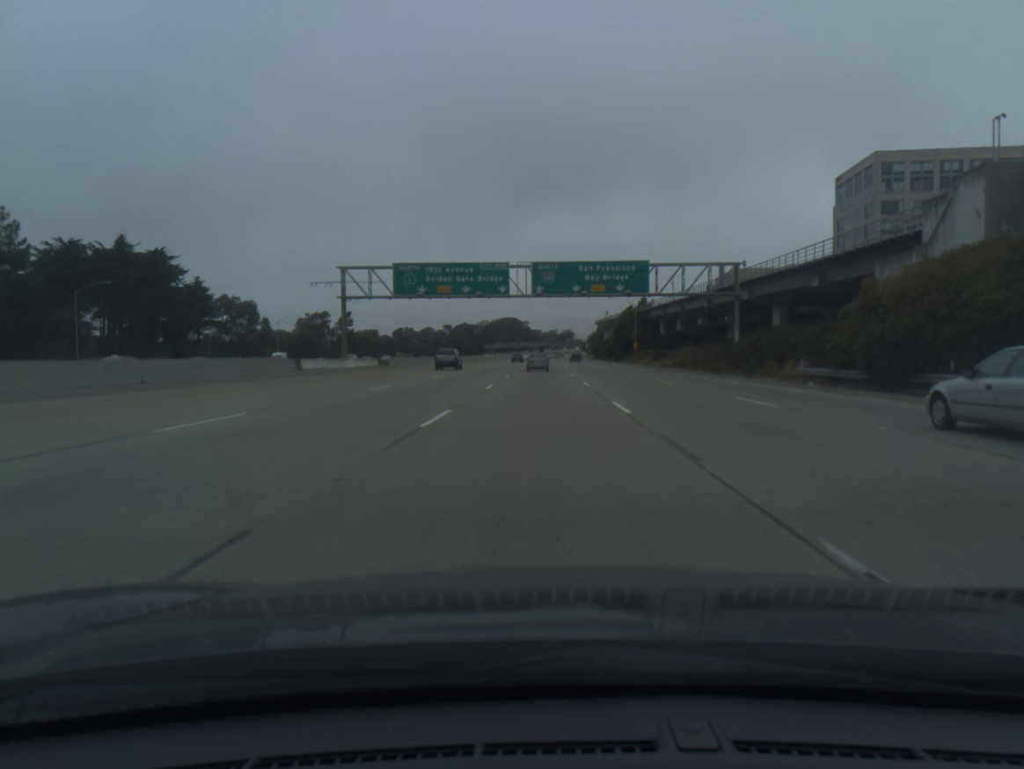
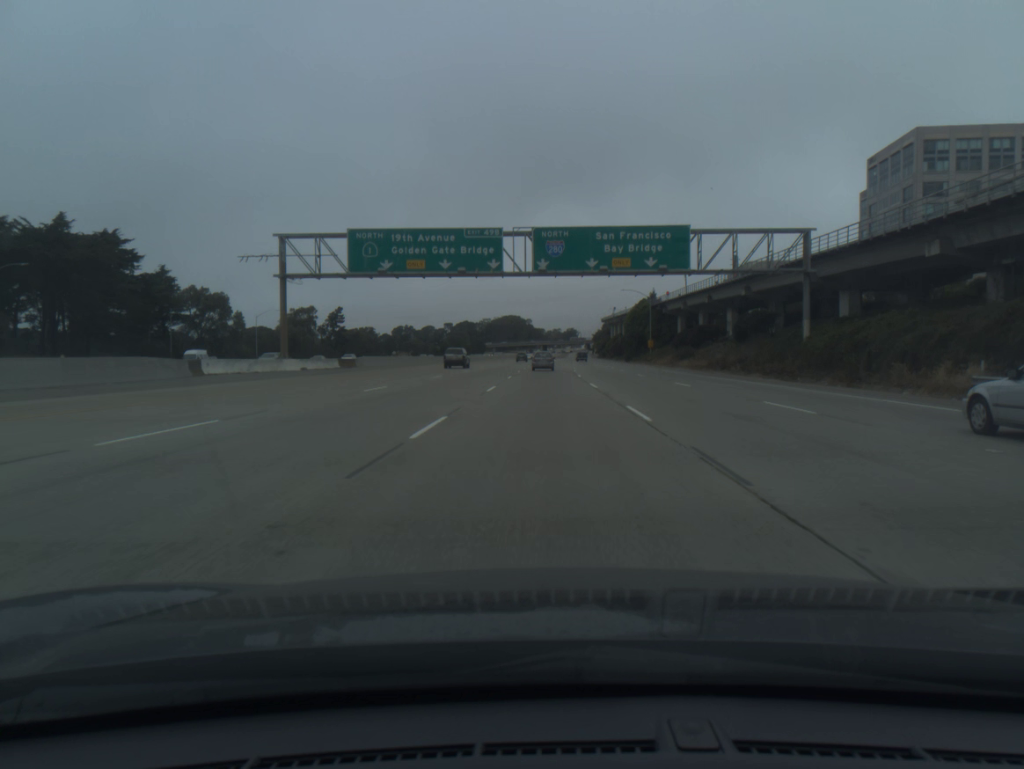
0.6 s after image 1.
(0.0, +16.4) m; 0°
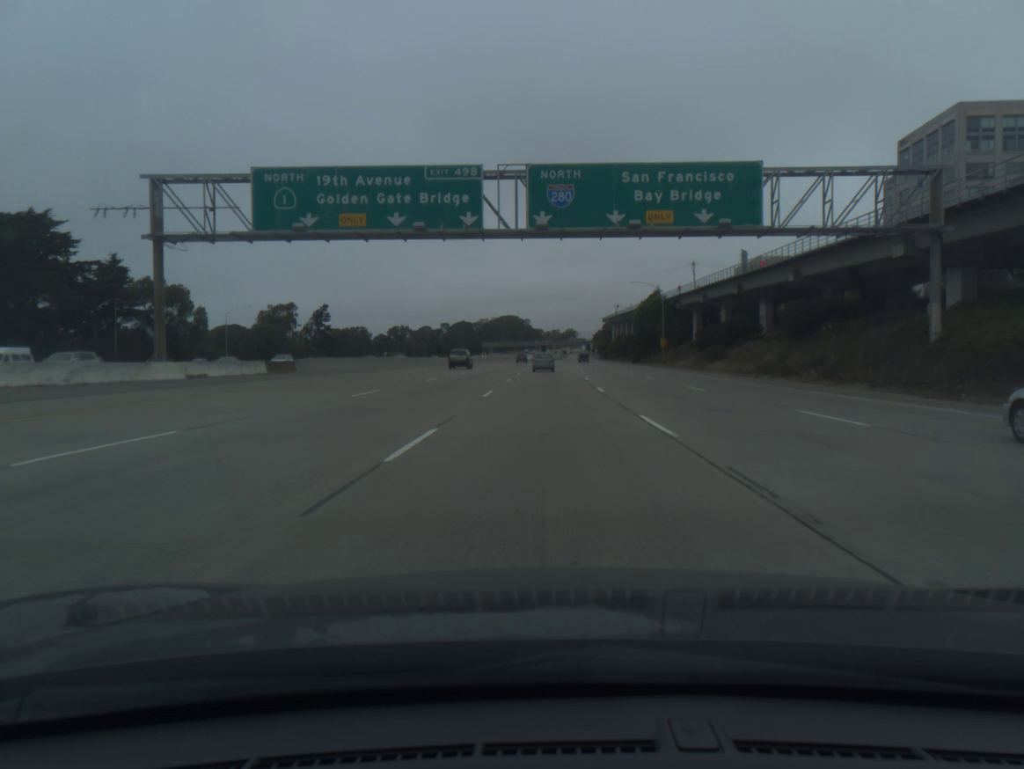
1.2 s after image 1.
(0.0, +16.5) m; 0°
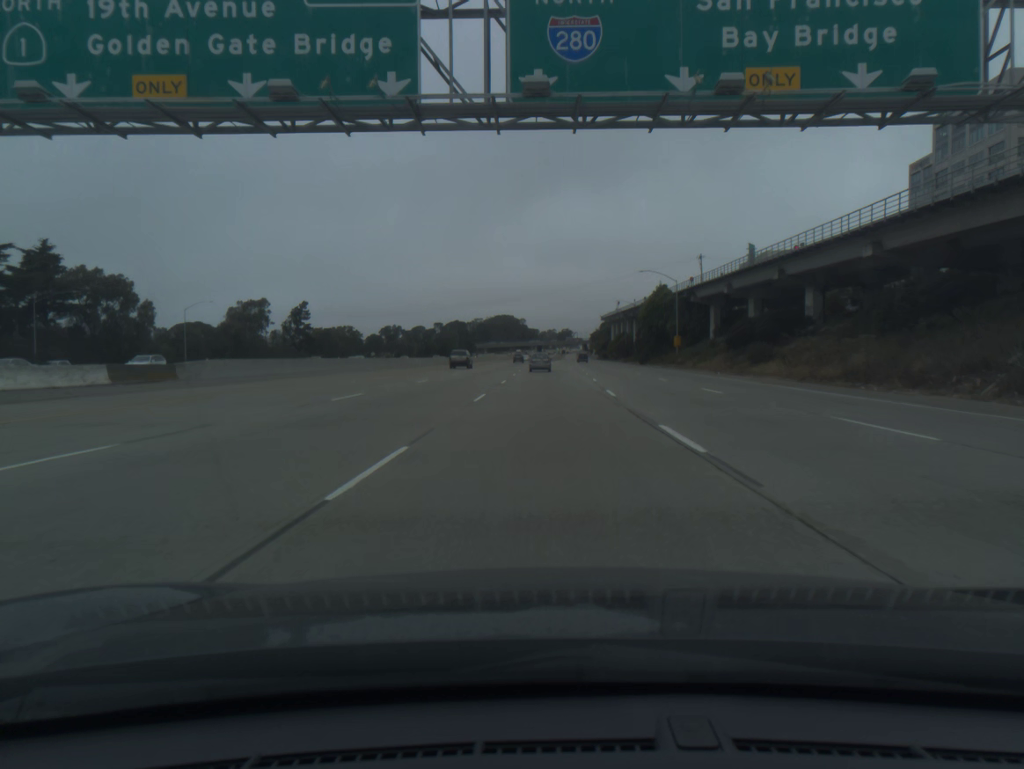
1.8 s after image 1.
(0.0, +16.6) m; 0°
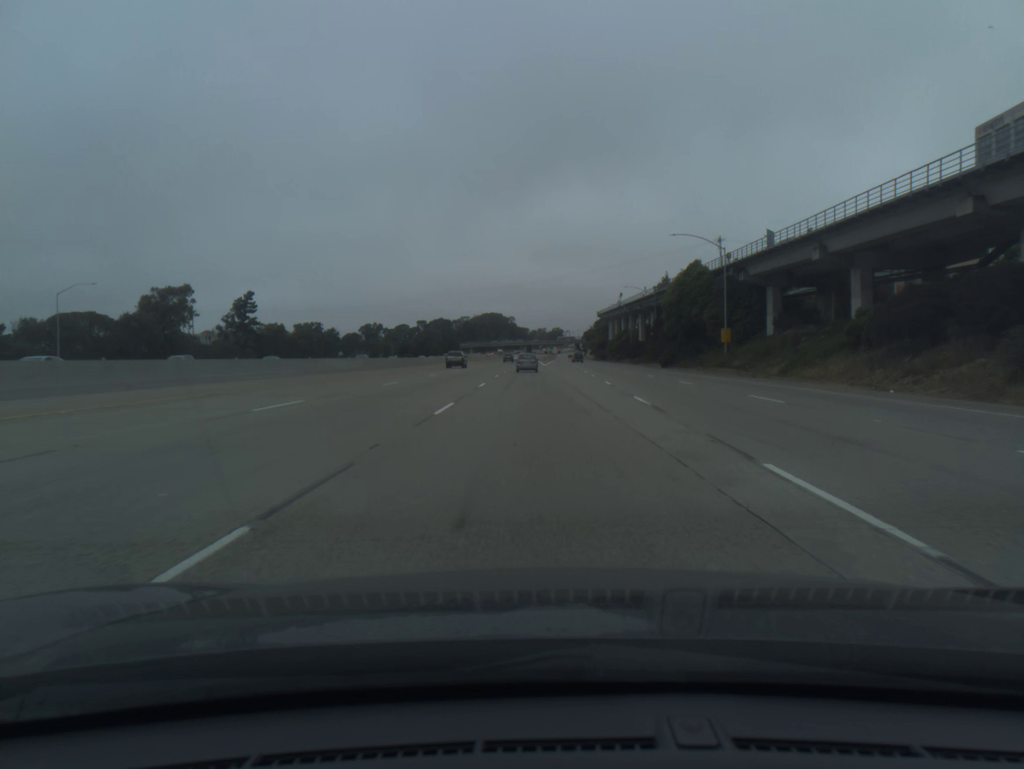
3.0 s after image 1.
(+0.2, +33.3) m; +1°
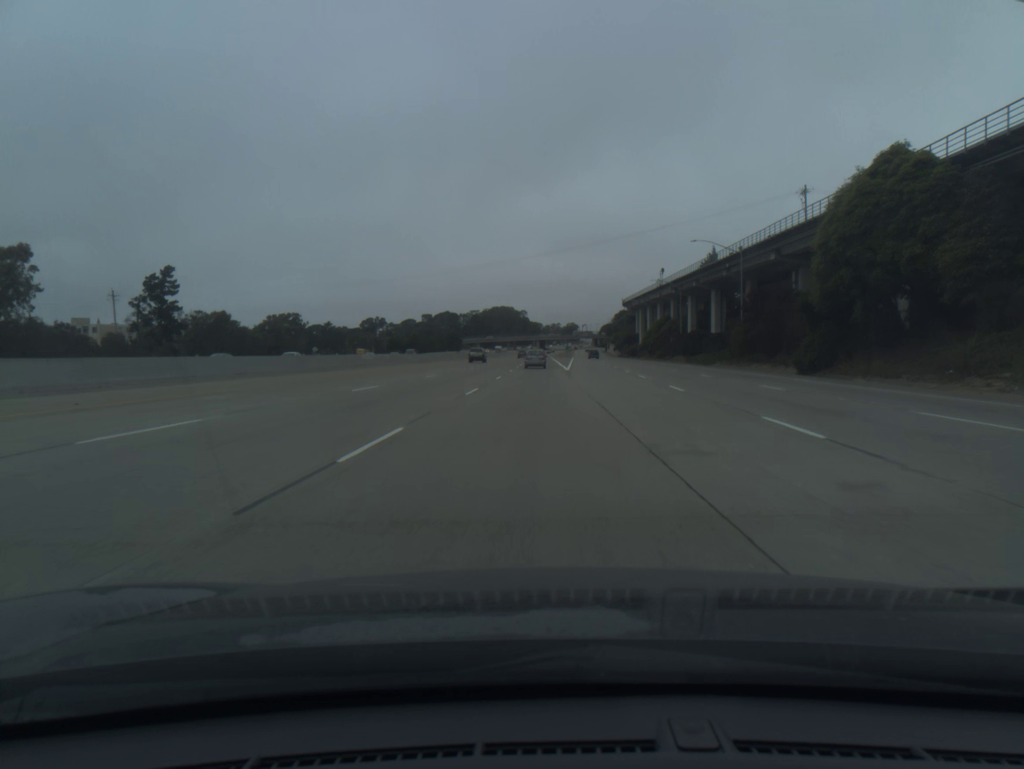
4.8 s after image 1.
(-0.3, +50.2) m; -1°
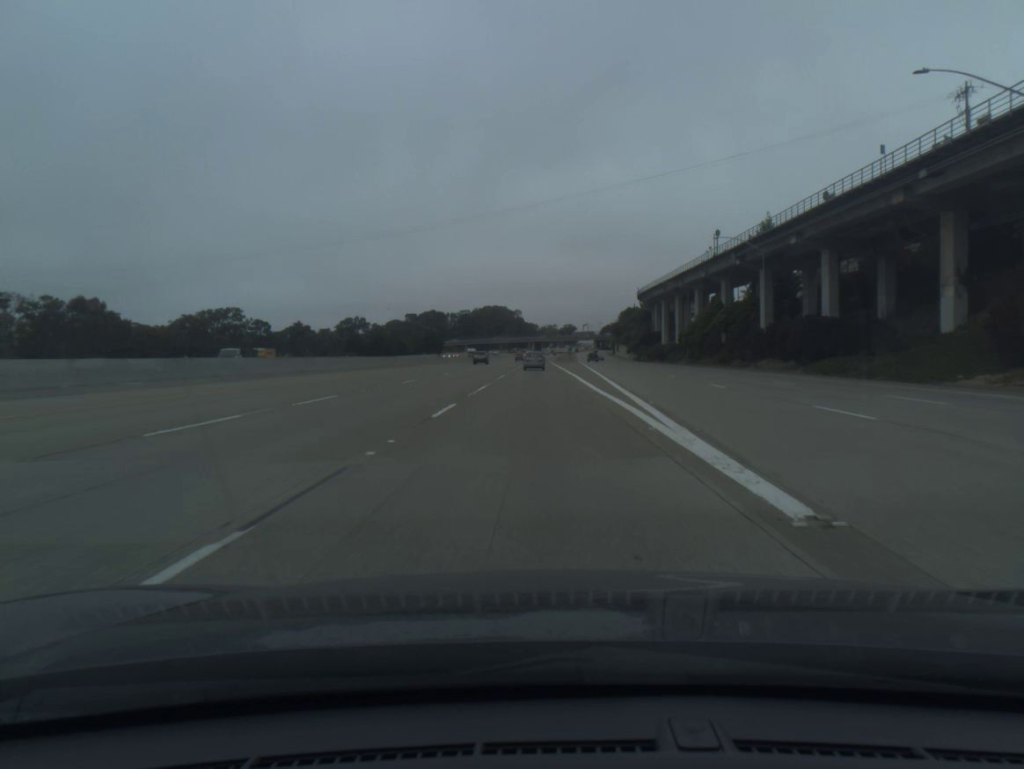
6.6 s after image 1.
(0.0, +50.4) m; 0°
